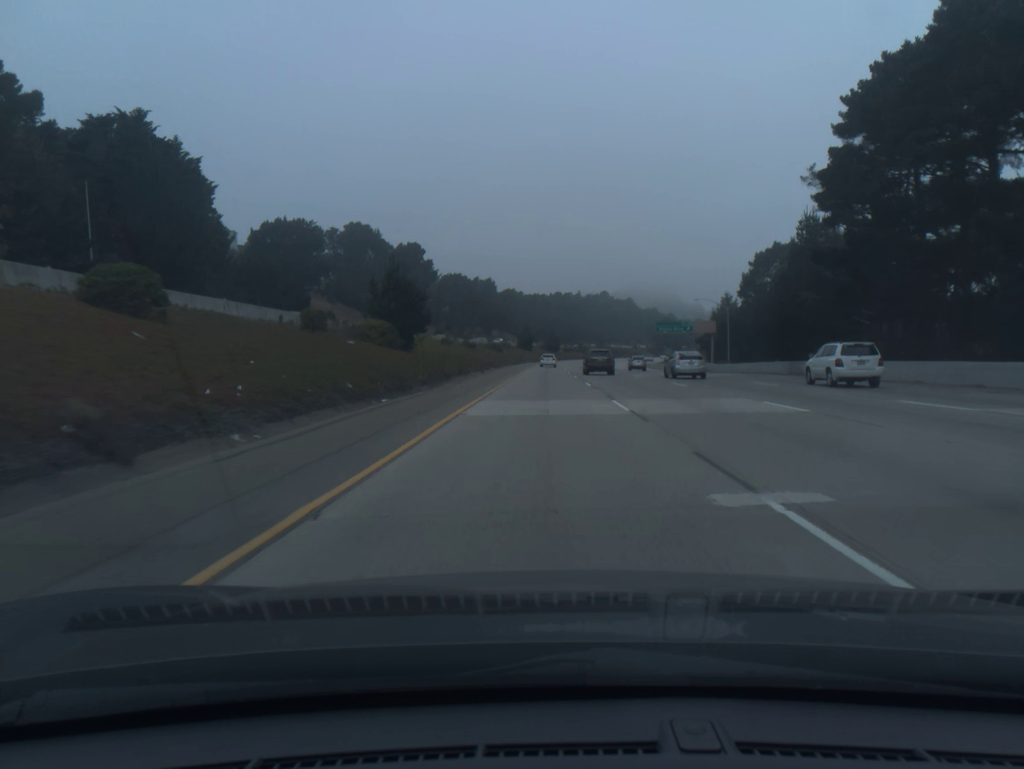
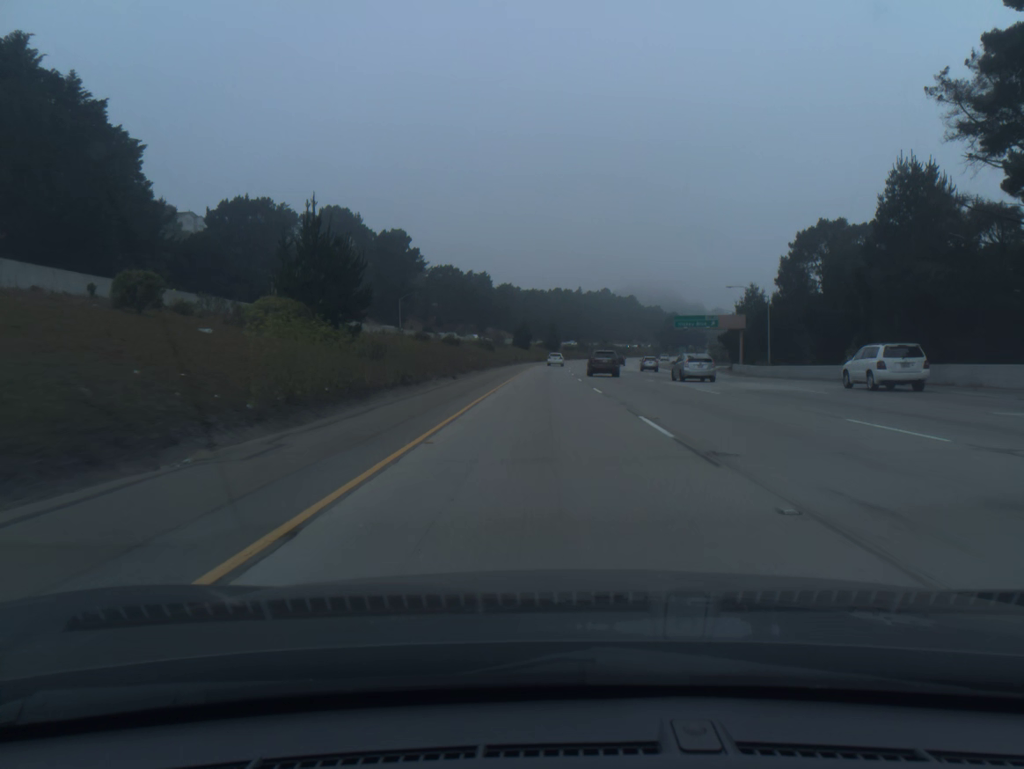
(0.0, +20.1) m; 0°
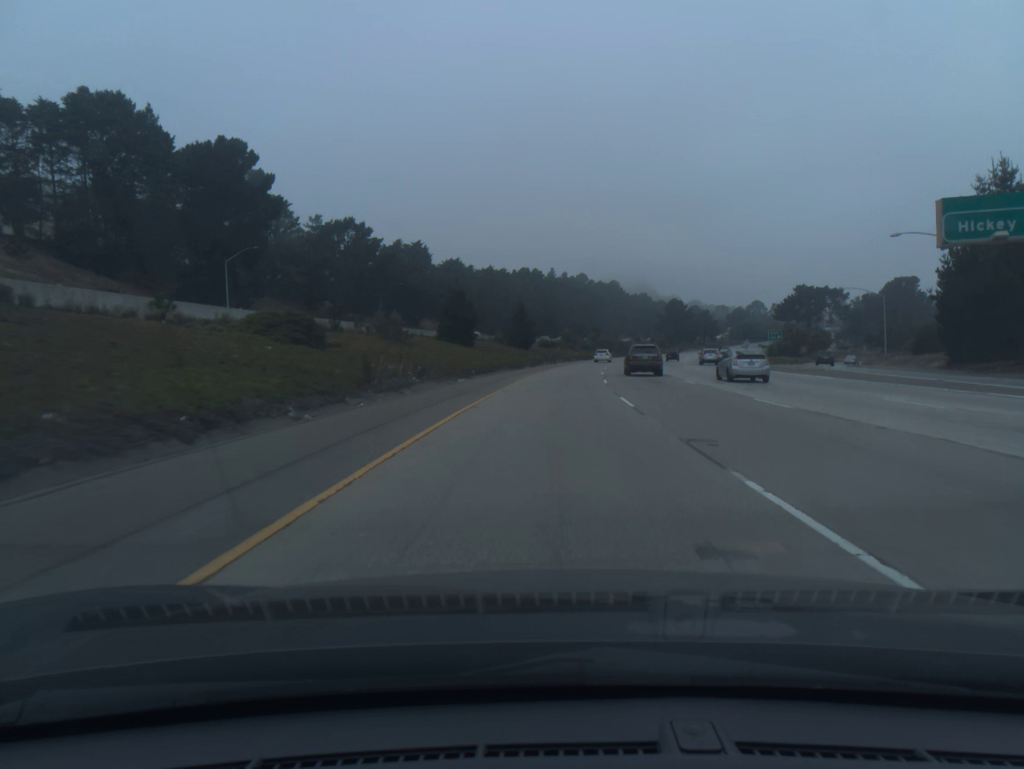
(+0.9, +80.8) m; +2°
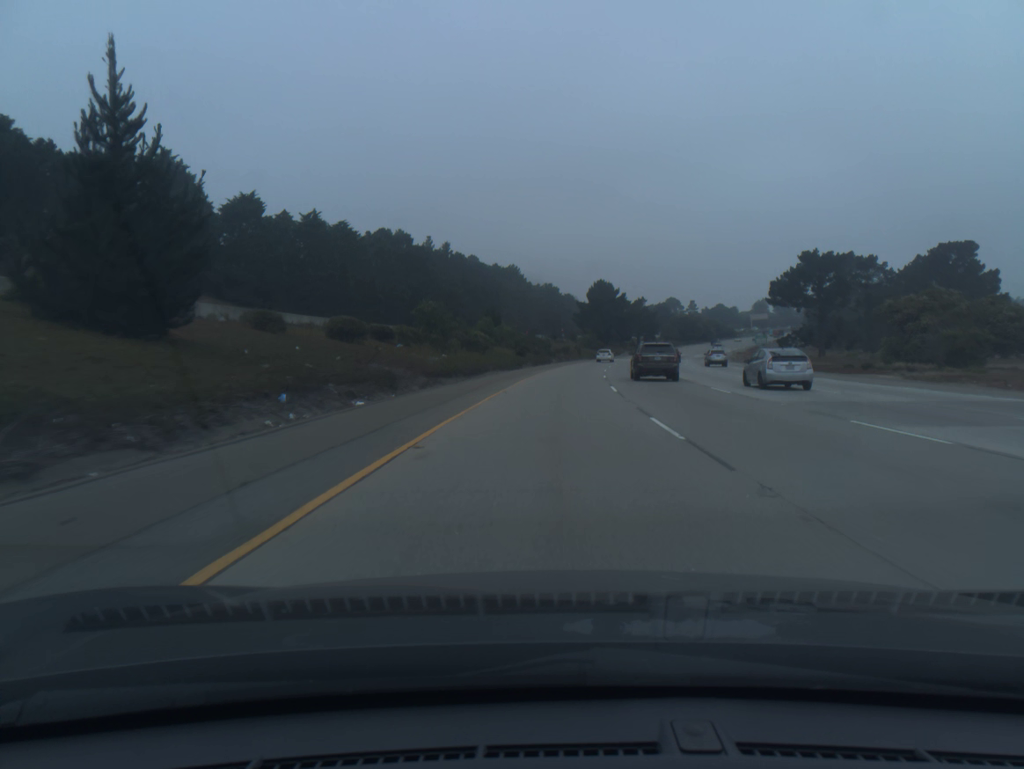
(+5.1, +80.4) m; +8°
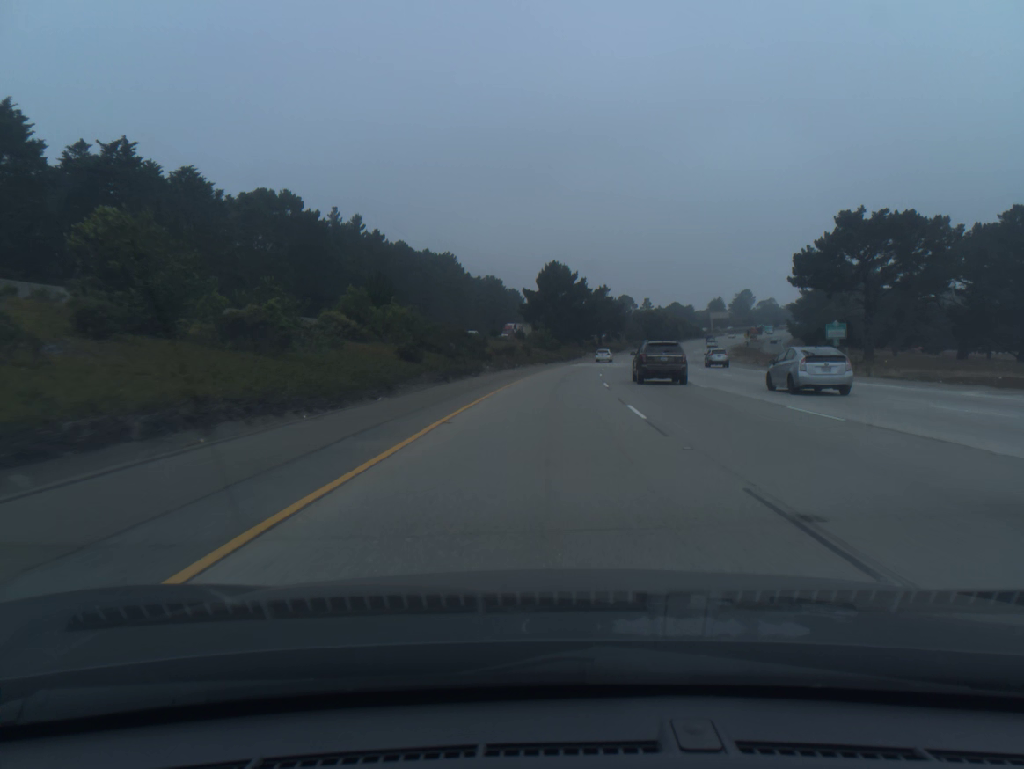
(+1.4, +40.2) m; +4°
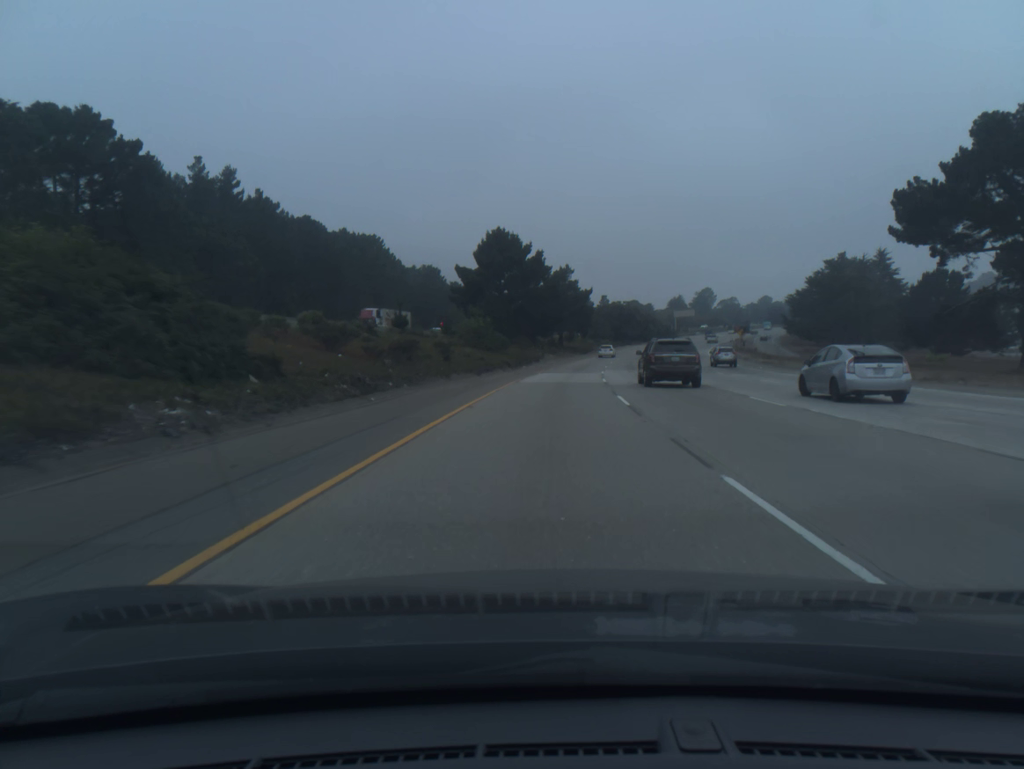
(+1.3, +40.2) m; +4°
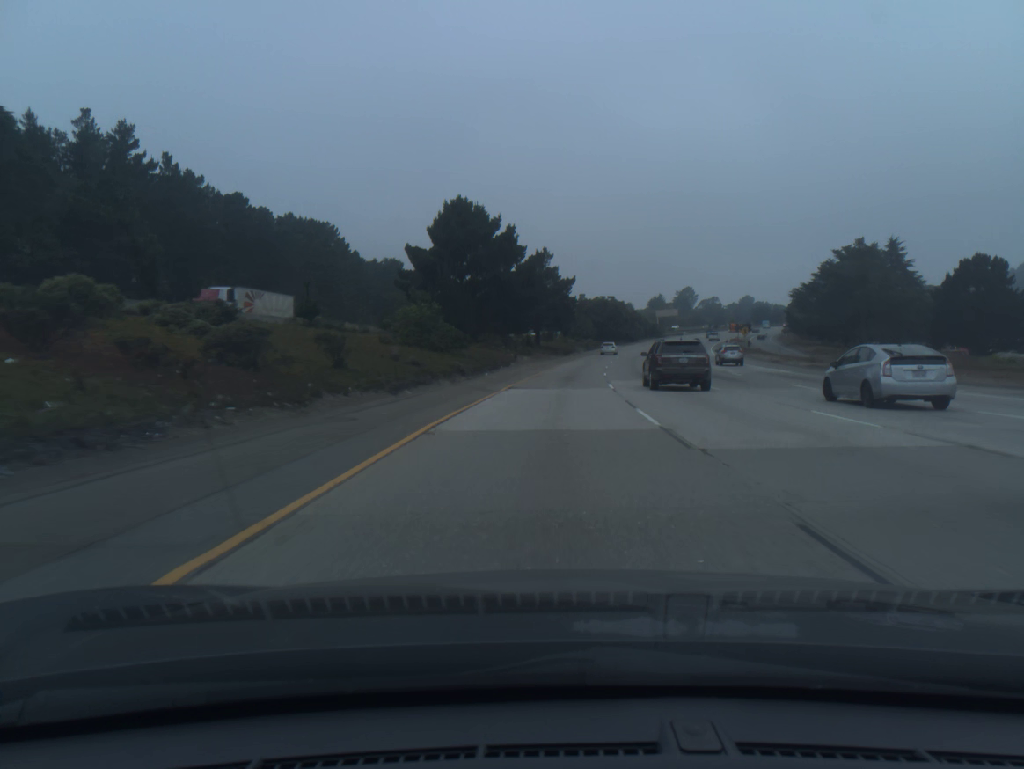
(+0.3, +20.1) m; +2°
